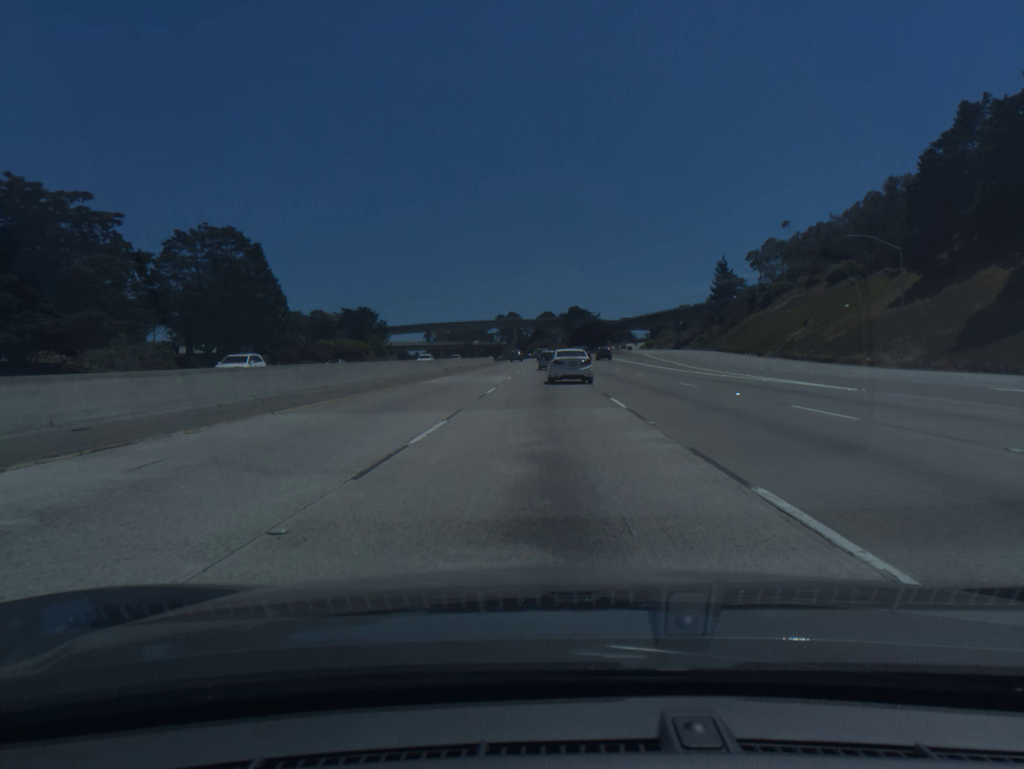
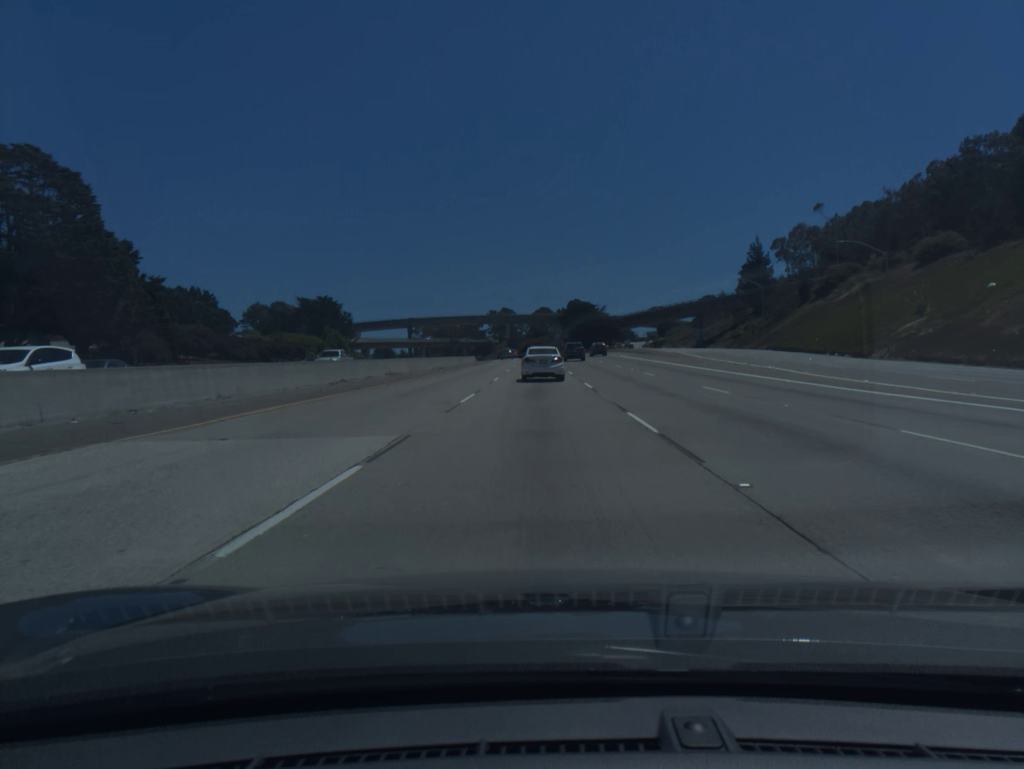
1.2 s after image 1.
(+0.2, +35.3) m; 0°
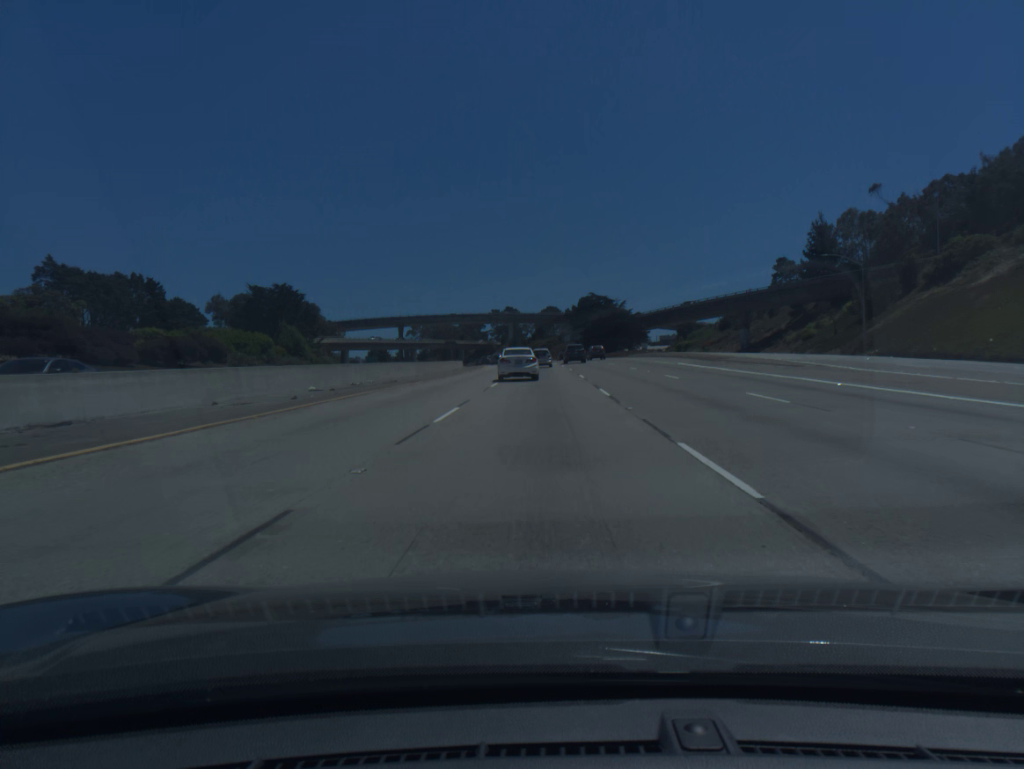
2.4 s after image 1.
(-0.2, +34.5) m; -1°
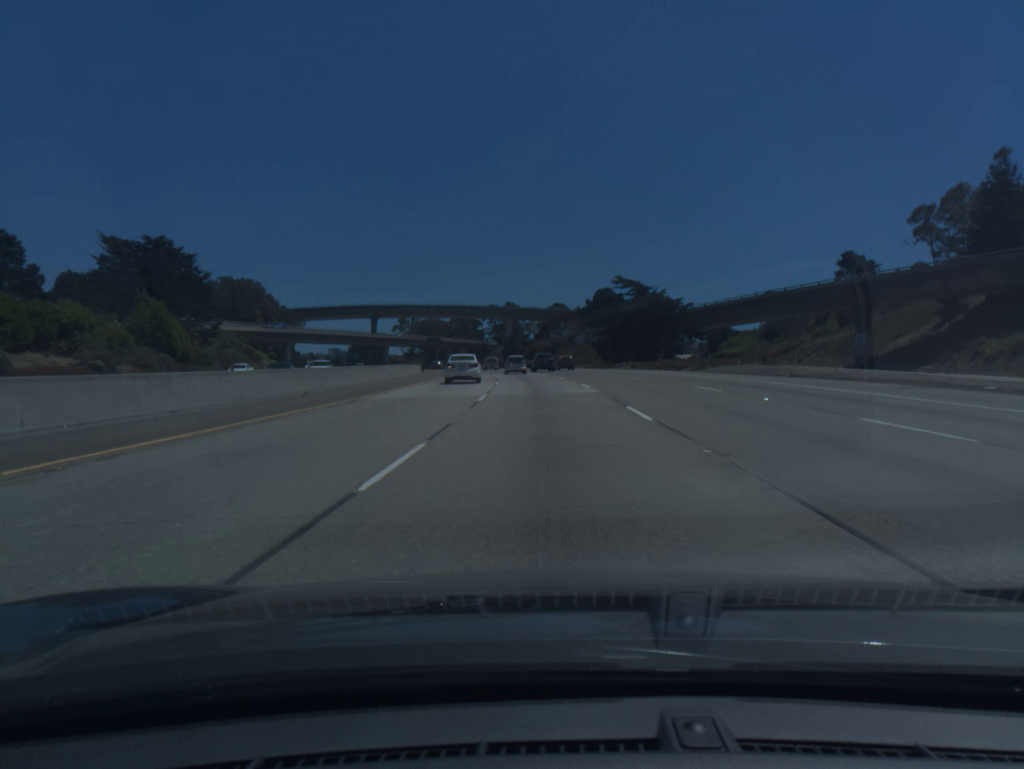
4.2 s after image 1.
(-0.1, +50.7) m; 0°
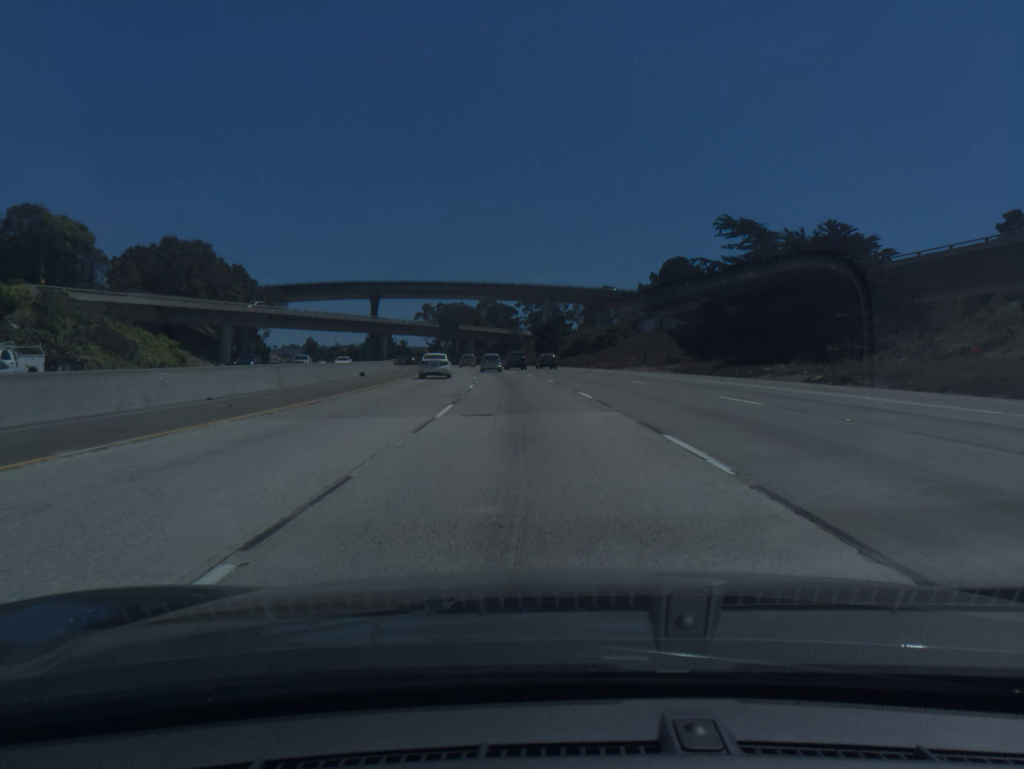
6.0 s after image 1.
(-0.9, +50.3) m; -3°
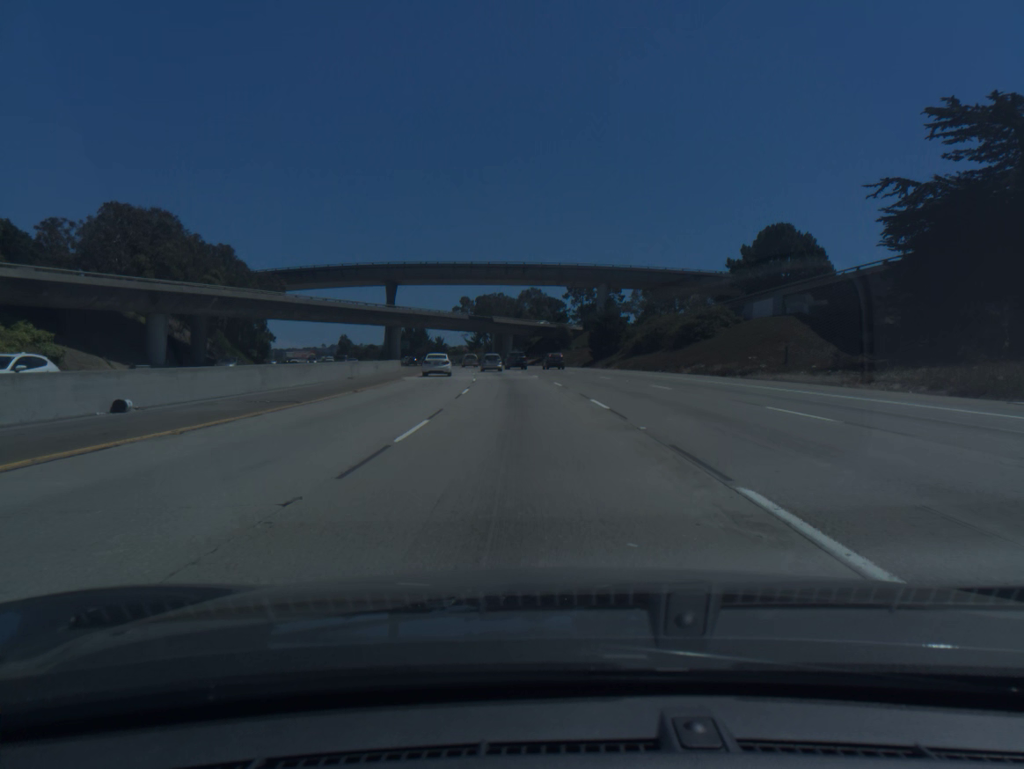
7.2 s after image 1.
(-1.0, +33.6) m; -4°
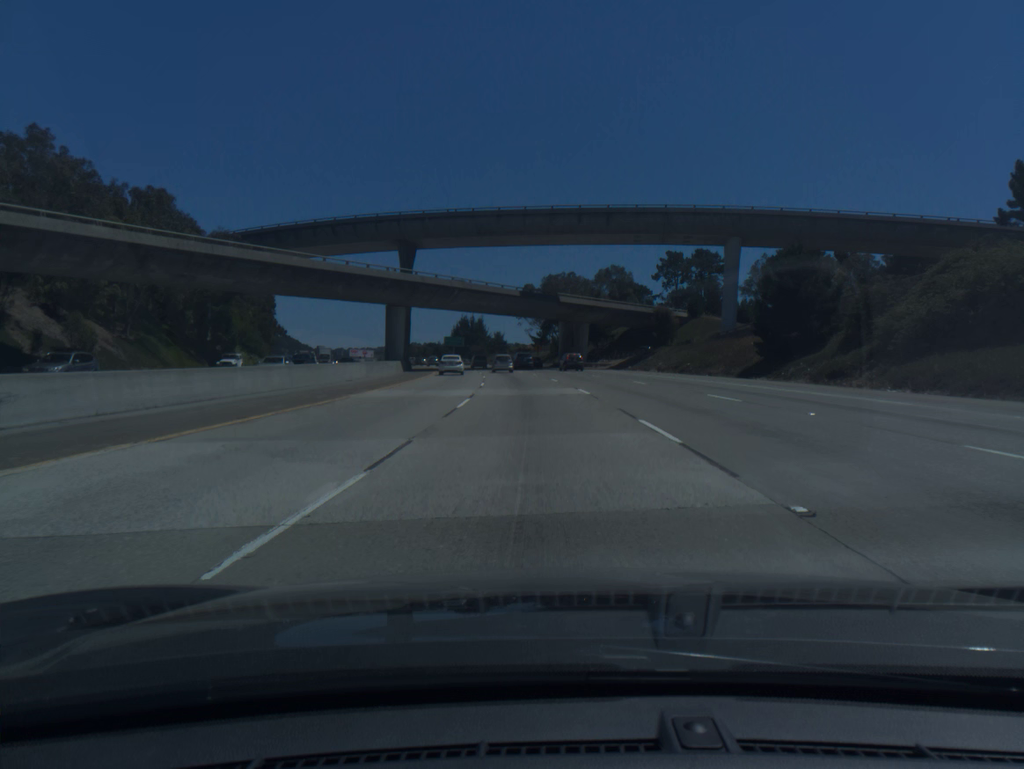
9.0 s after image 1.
(-2.4, +50.6) m; -5°
